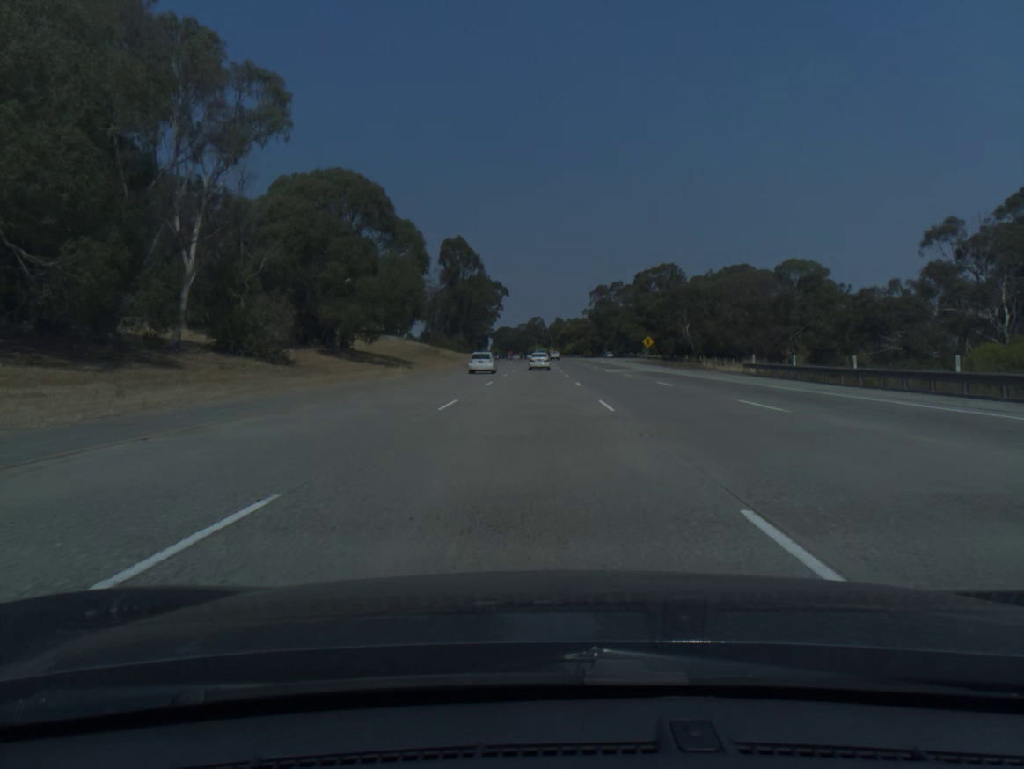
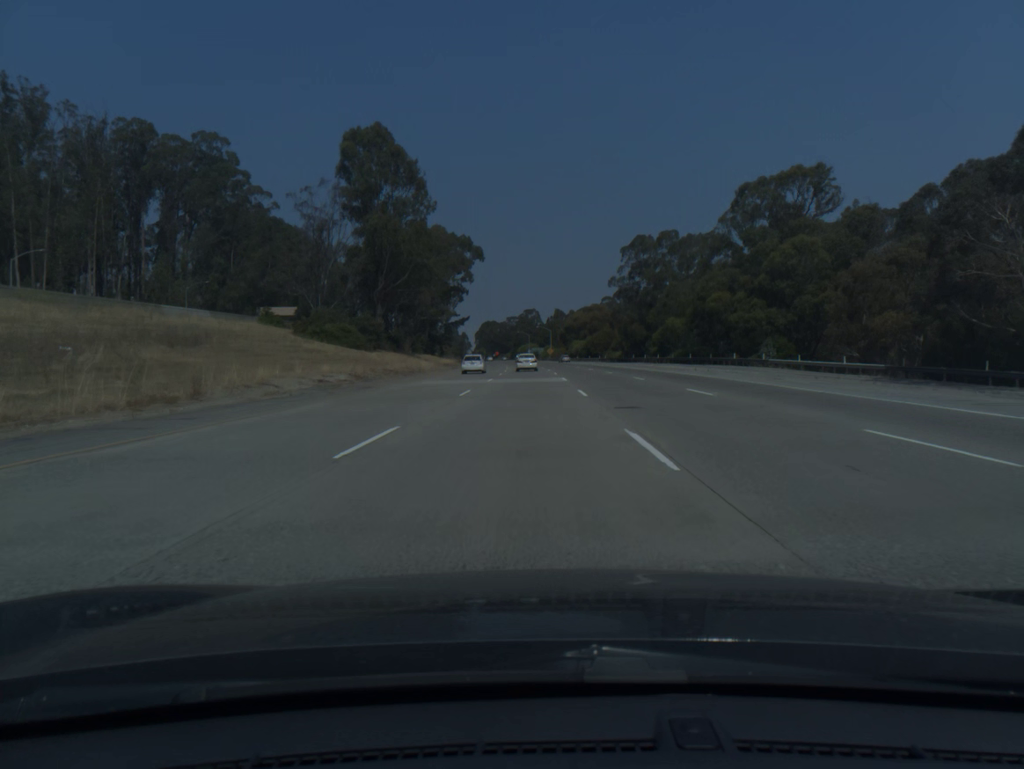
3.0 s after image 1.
(+0.3, +96.3) m; 0°
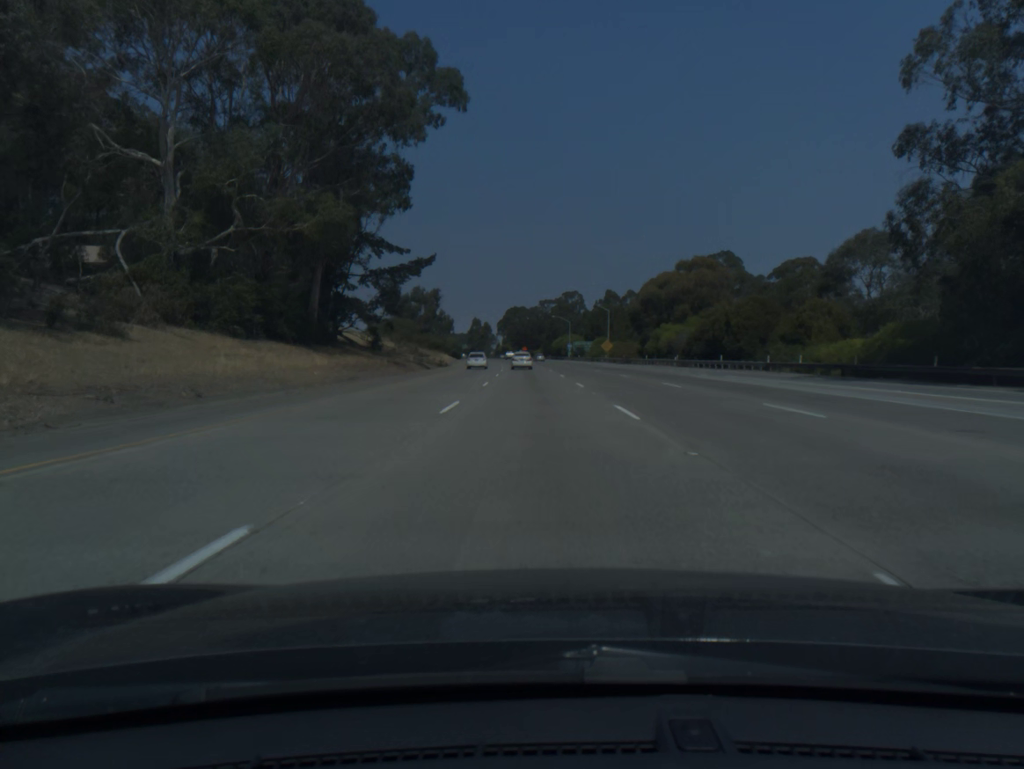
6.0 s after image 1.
(-1.9, +95.6) m; -3°
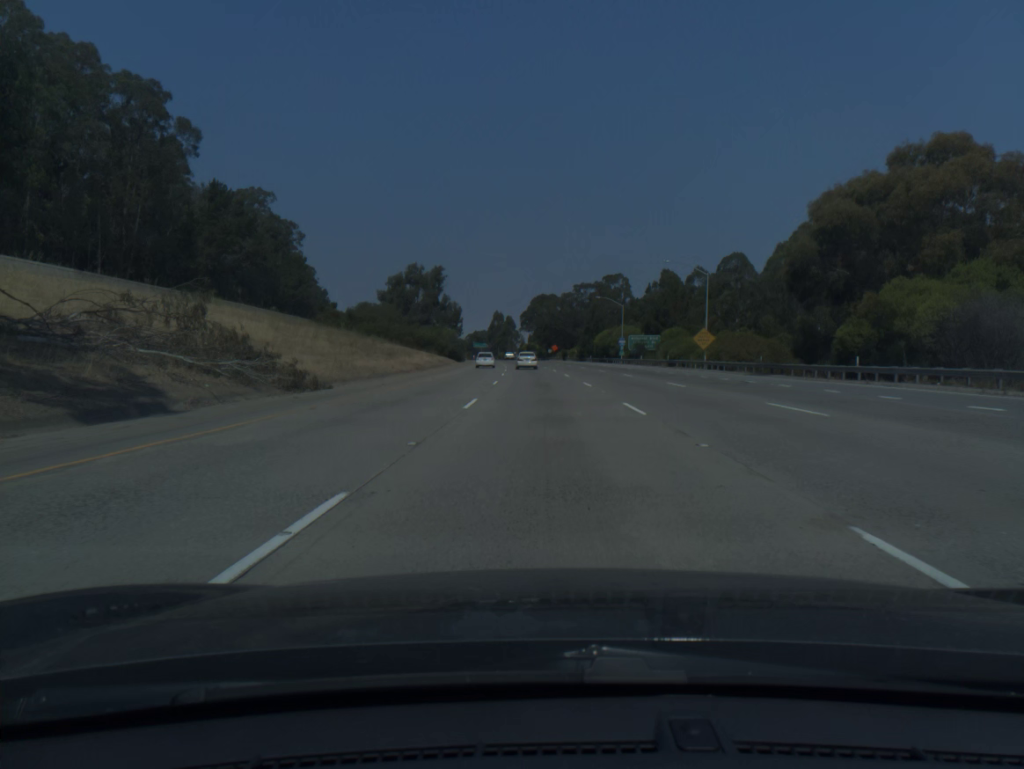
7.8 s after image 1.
(-1.2, +57.2) m; -2°
